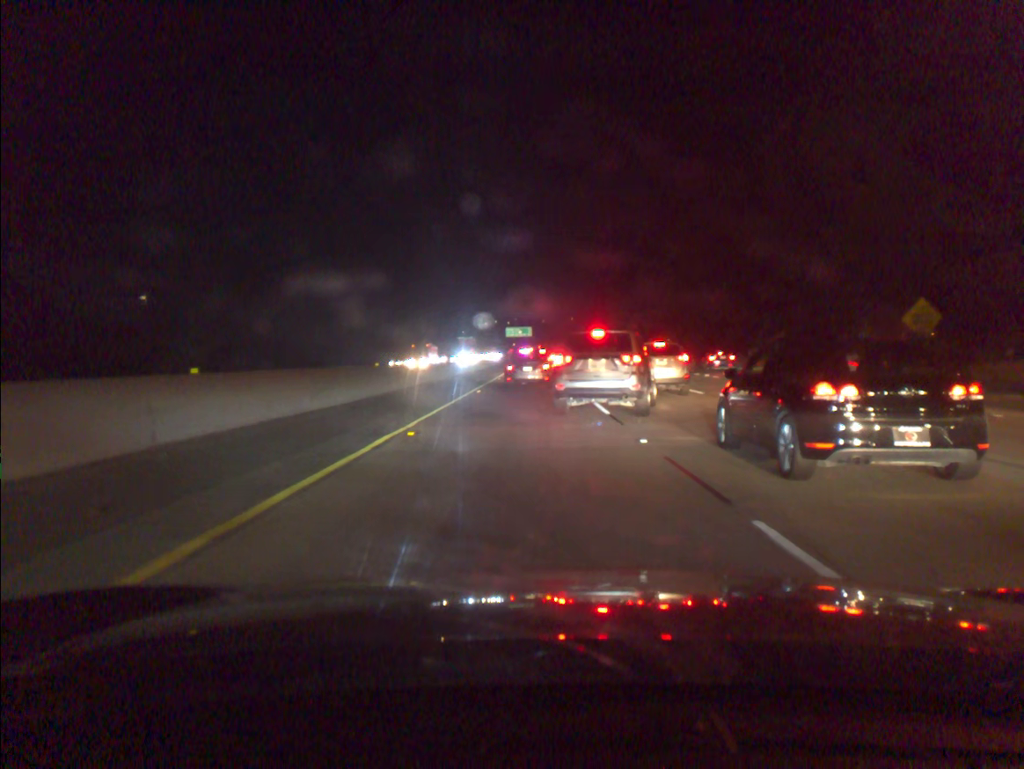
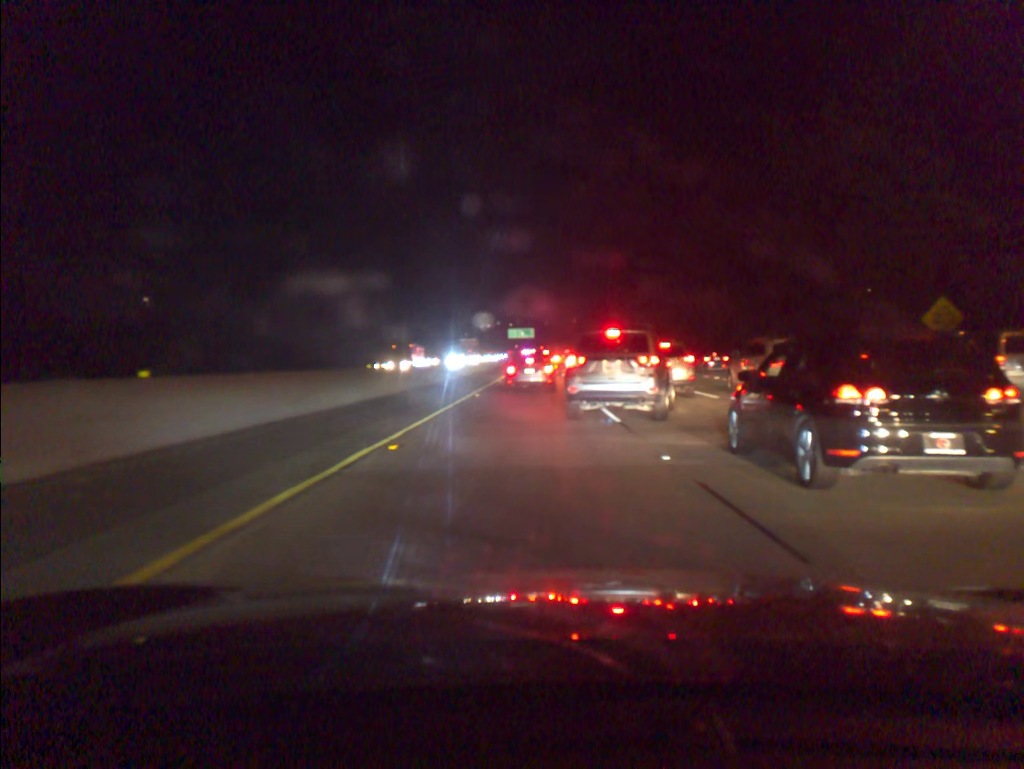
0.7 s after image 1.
(0.0, +1.7) m; 0°
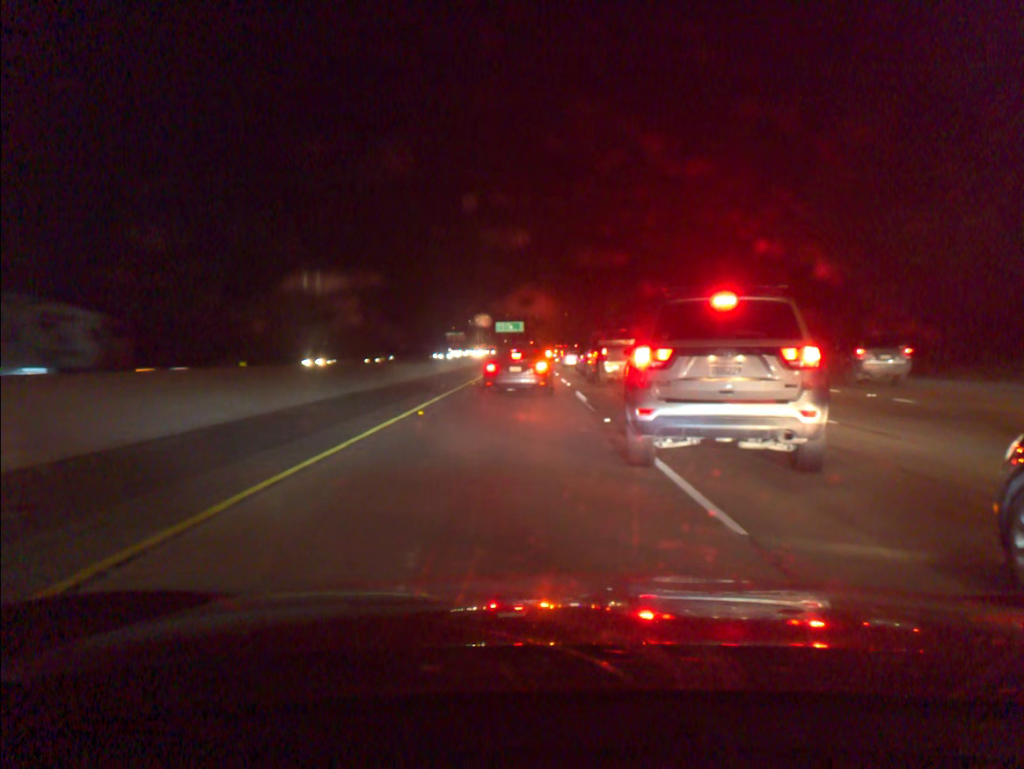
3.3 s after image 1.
(+0.2, +9.7) m; +2°
